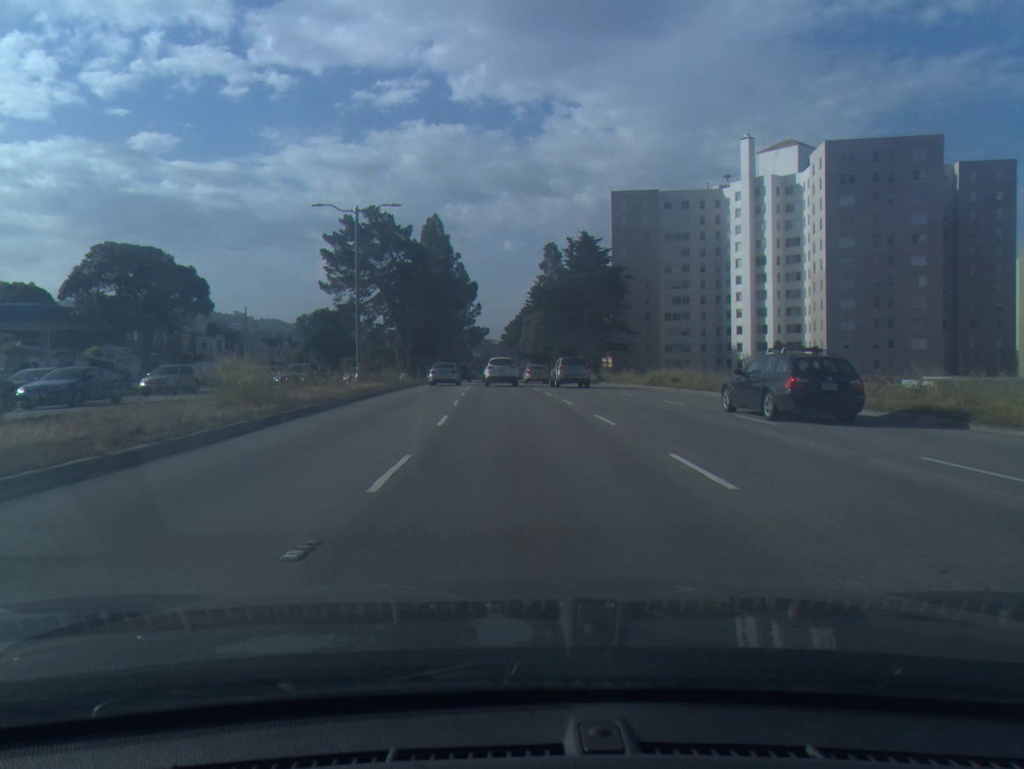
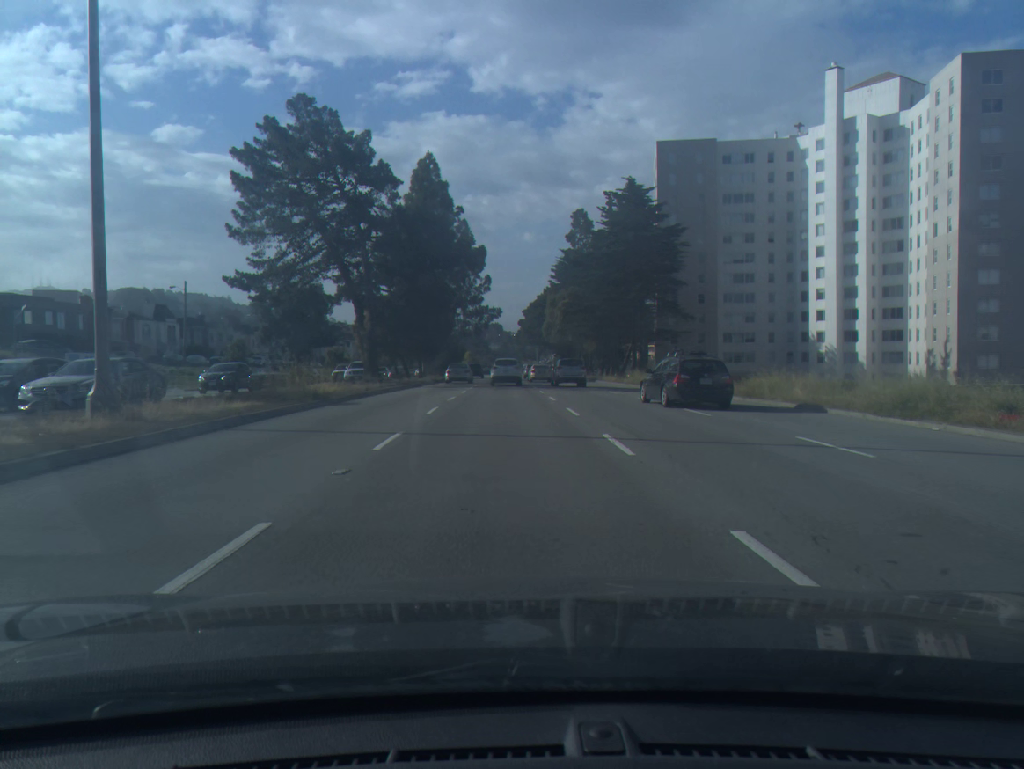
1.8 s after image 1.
(-0.2, +26.6) m; -1°
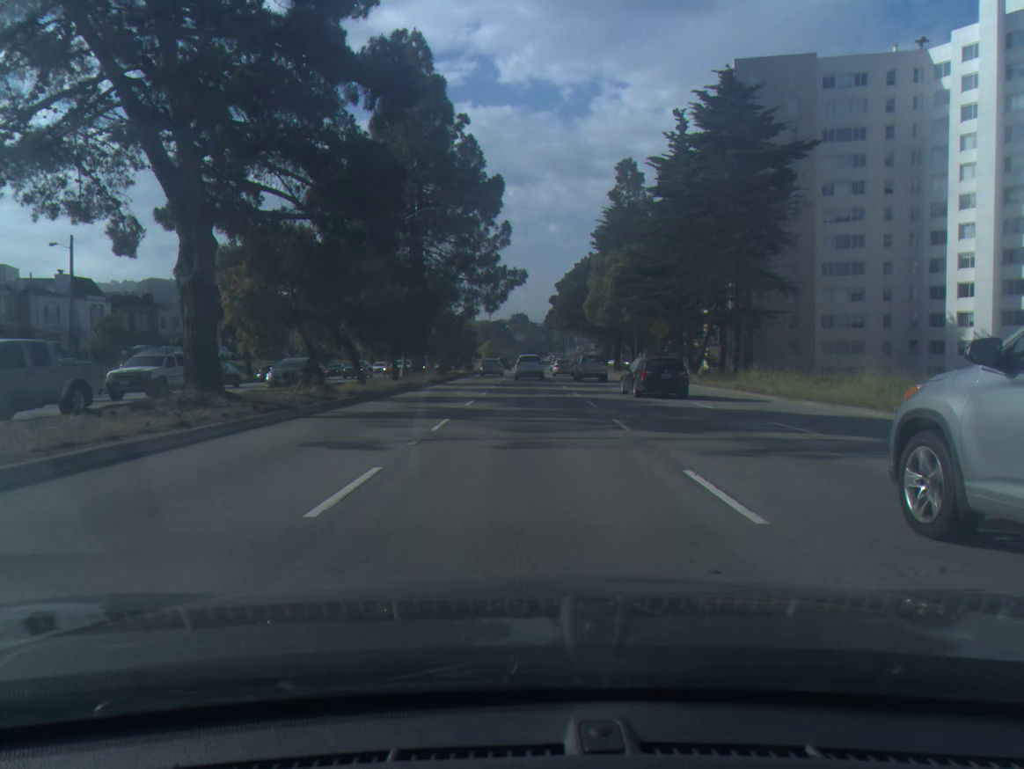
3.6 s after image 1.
(-0.6, +26.8) m; -2°
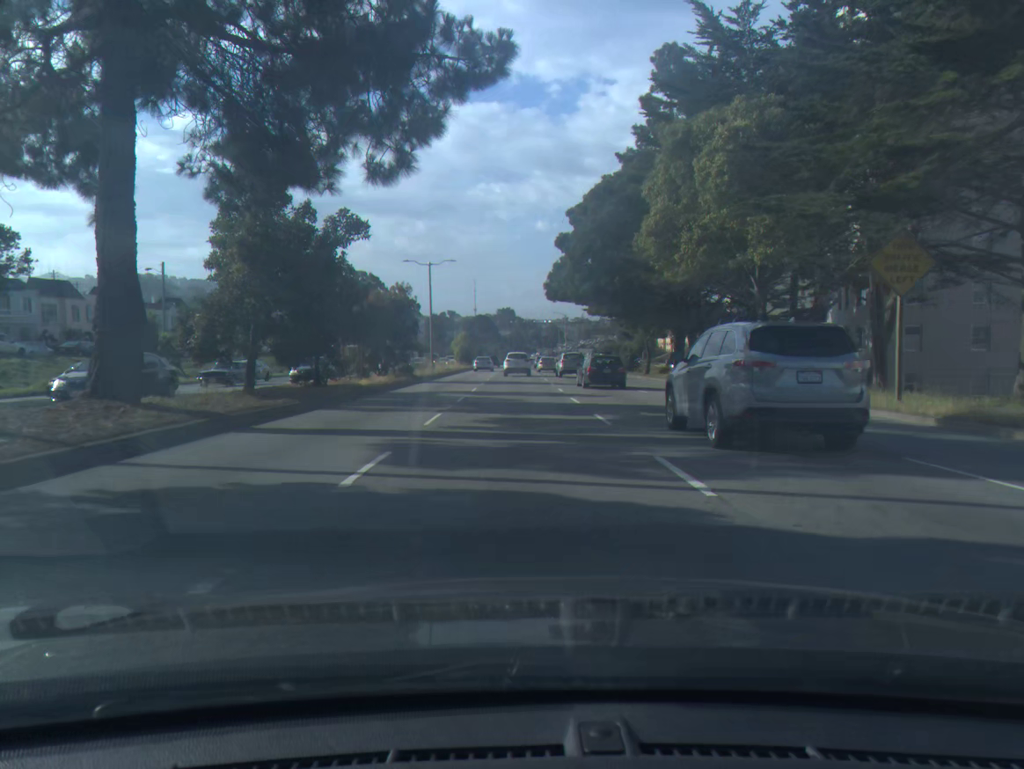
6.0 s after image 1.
(+0.4, +36.0) m; +1°
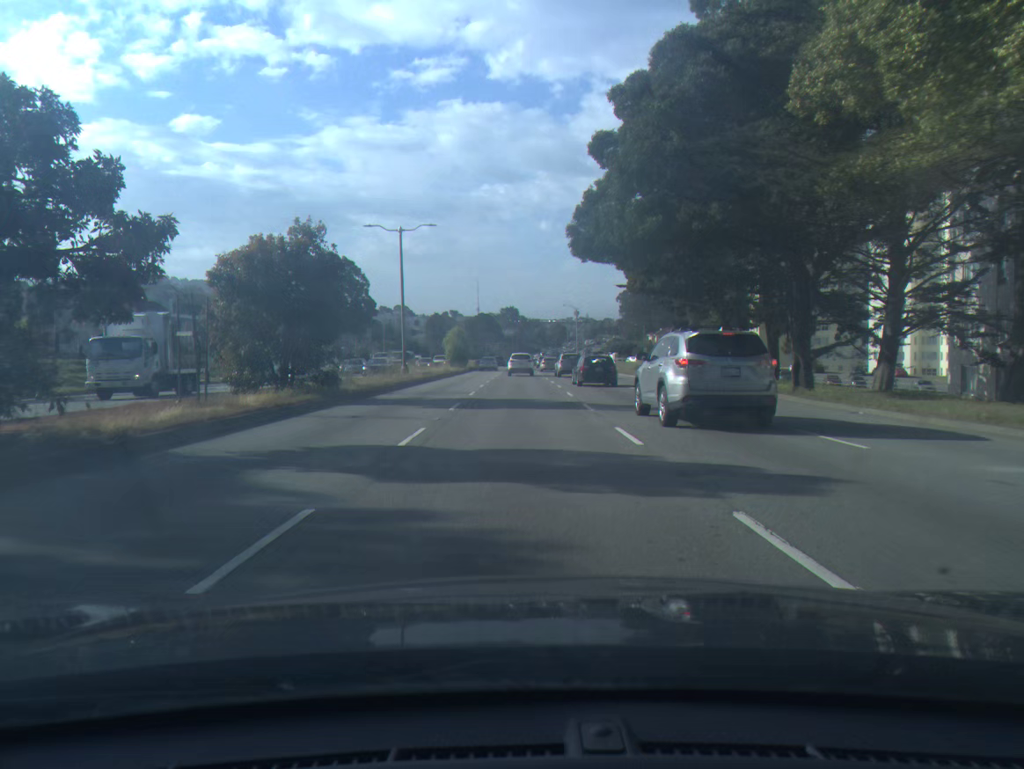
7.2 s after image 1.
(0.0, +18.2) m; 0°
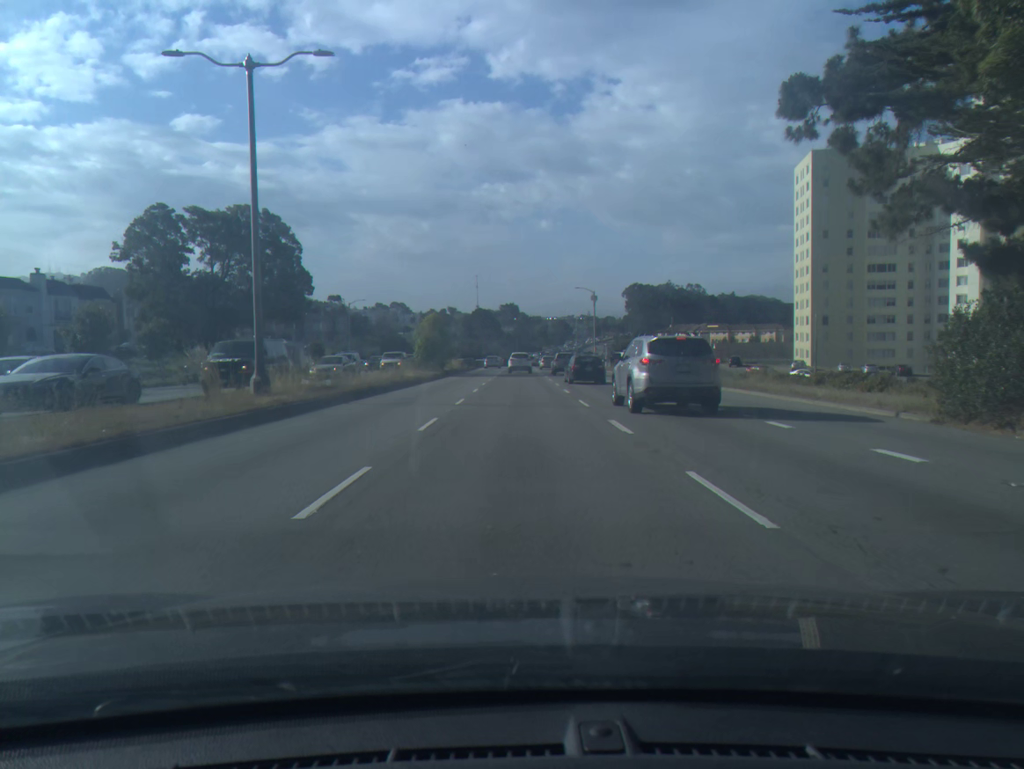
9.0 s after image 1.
(-0.1, +27.7) m; 0°
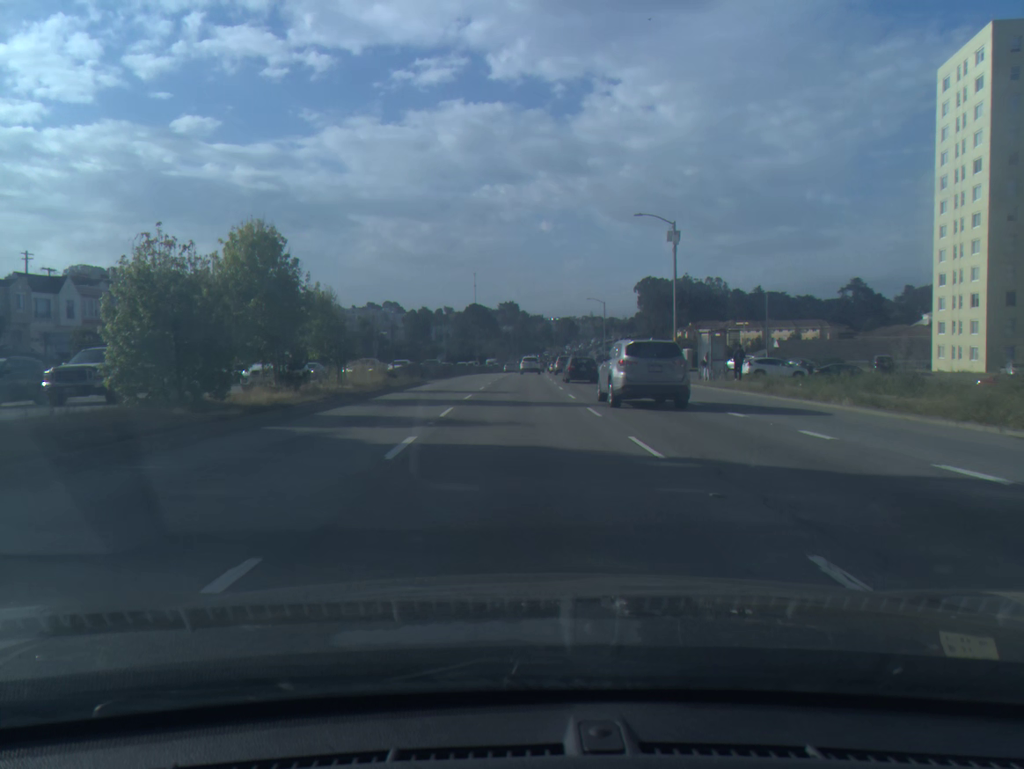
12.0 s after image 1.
(-0.1, +47.9) m; 0°
